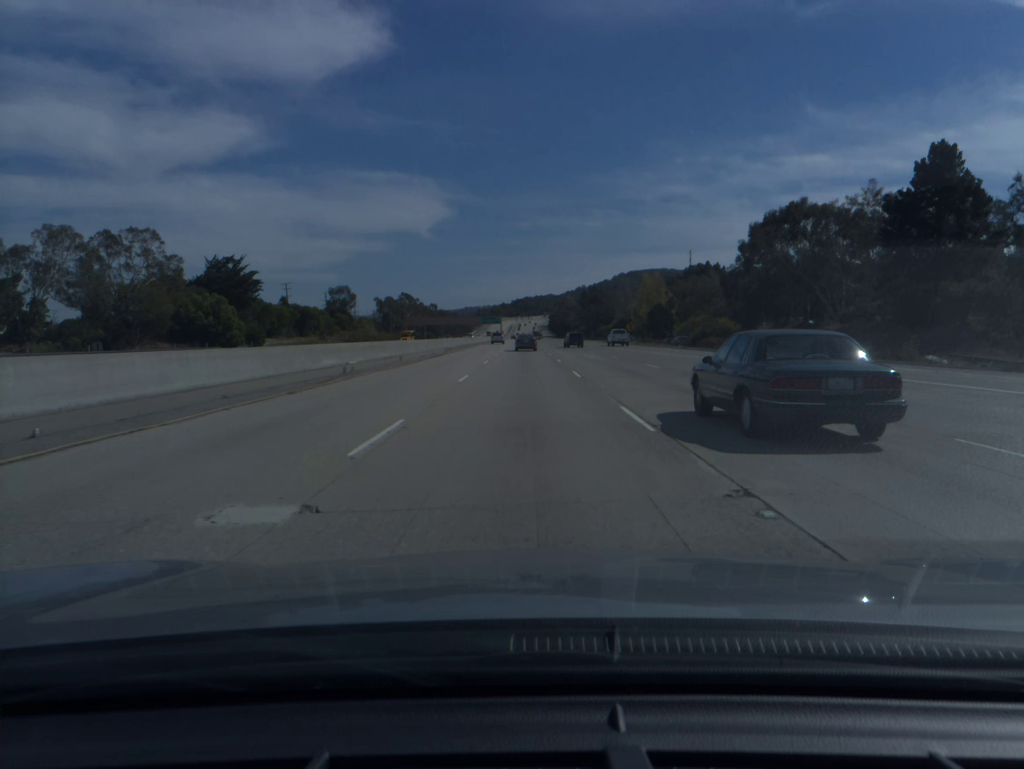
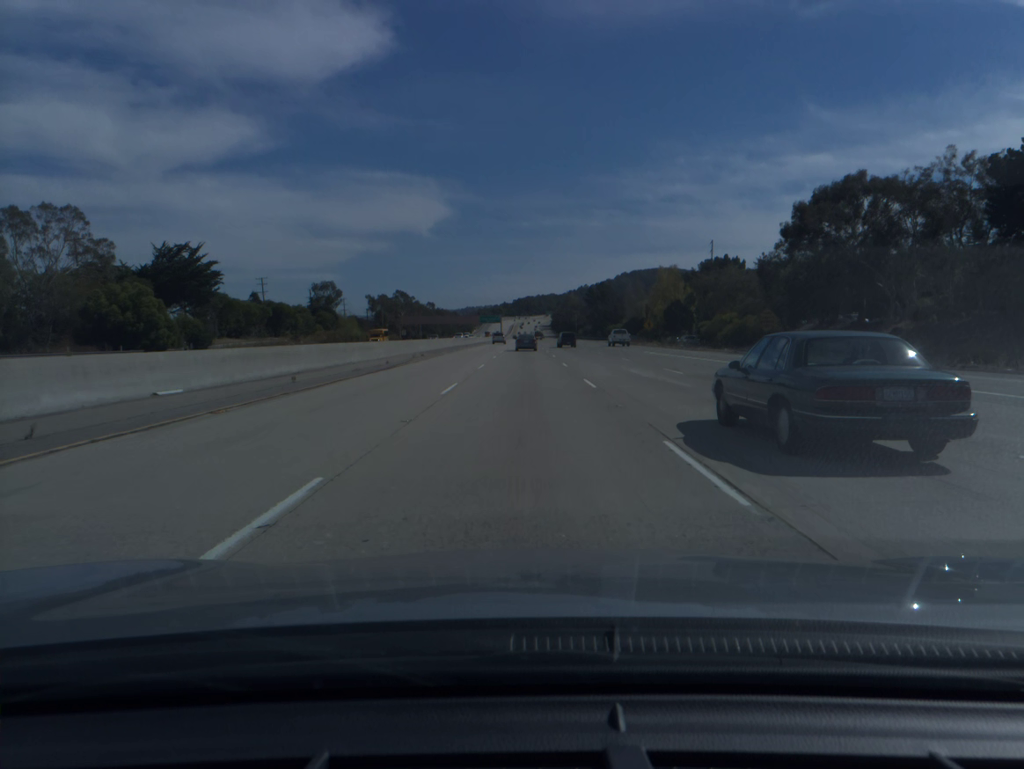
(0.0, +19.4) m; 0°
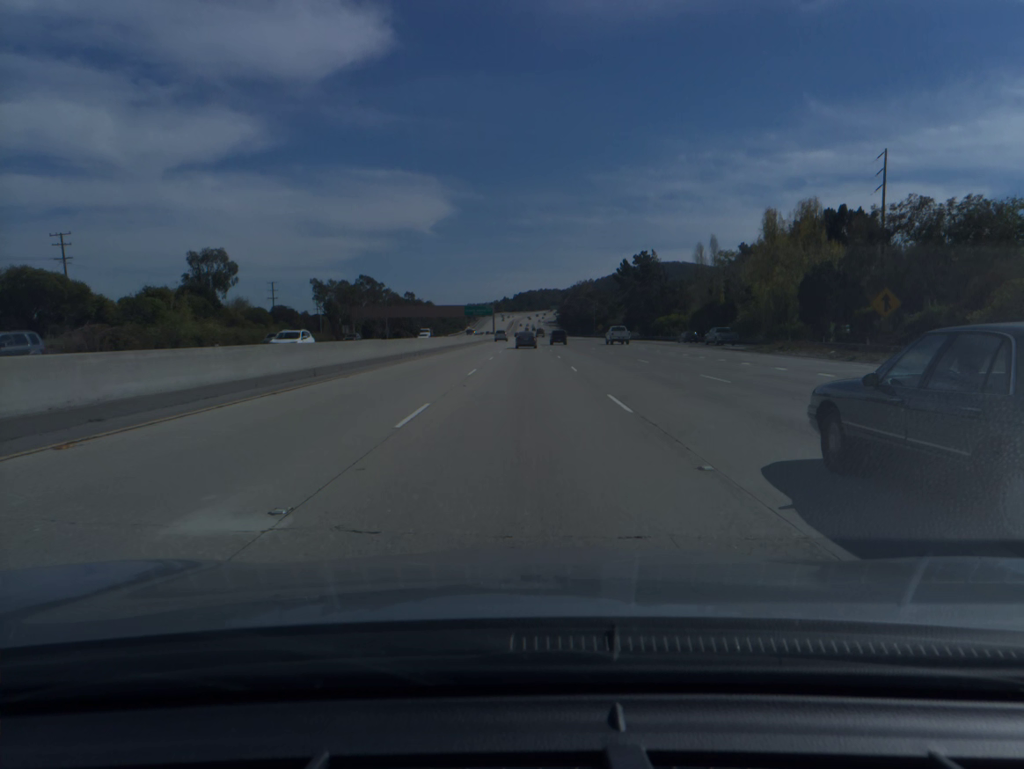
(-0.2, +77.8) m; 0°
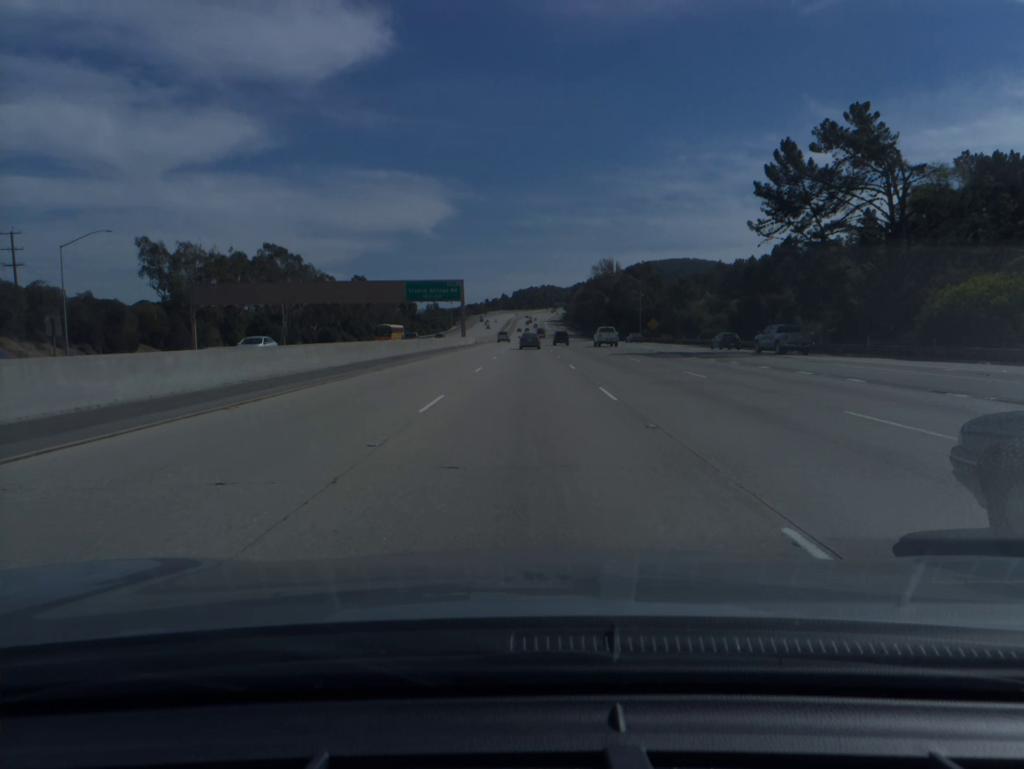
(0.0, +97.2) m; 0°
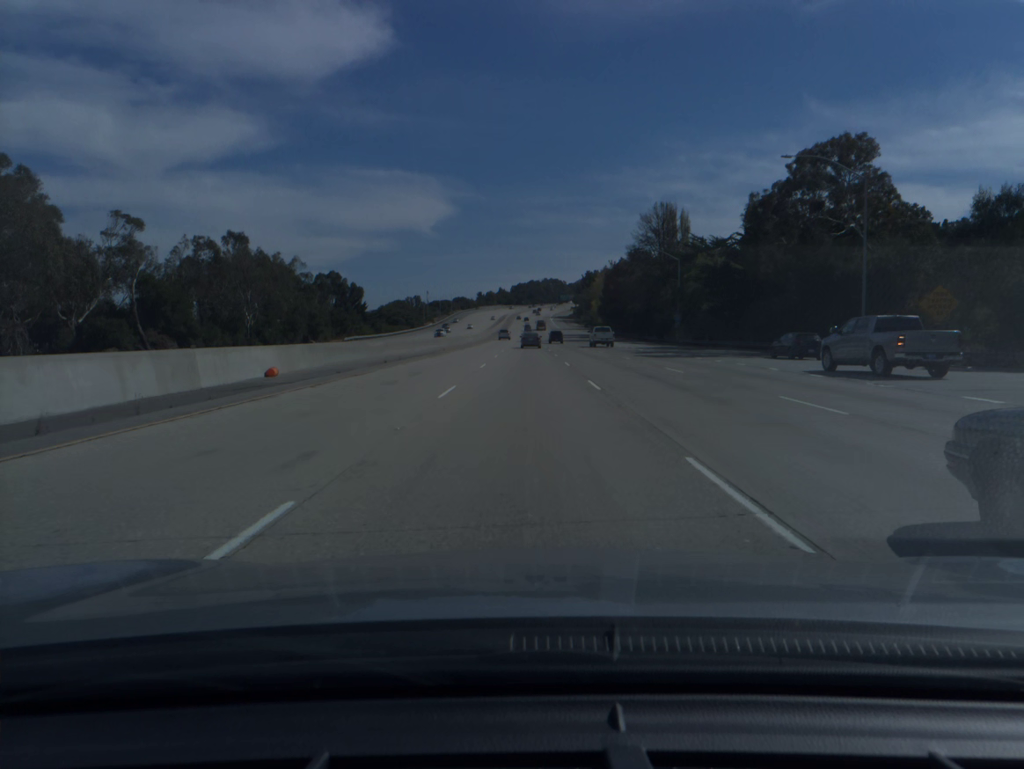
(+0.1, +96.5) m; 0°
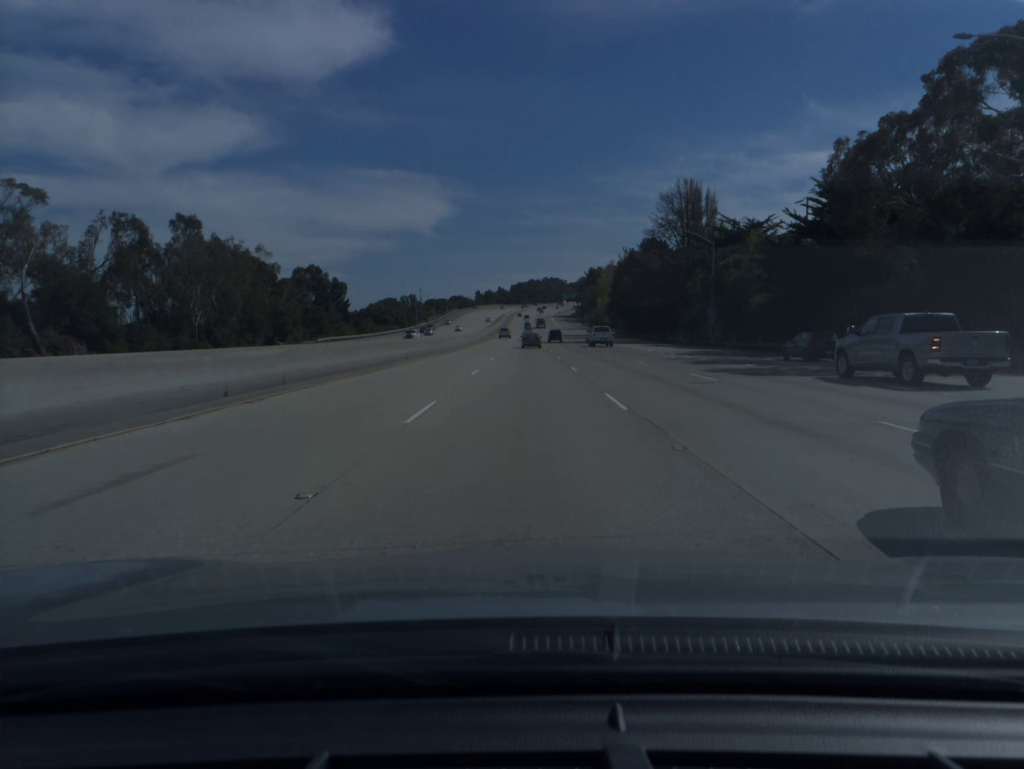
(0.0, +19.3) m; 0°
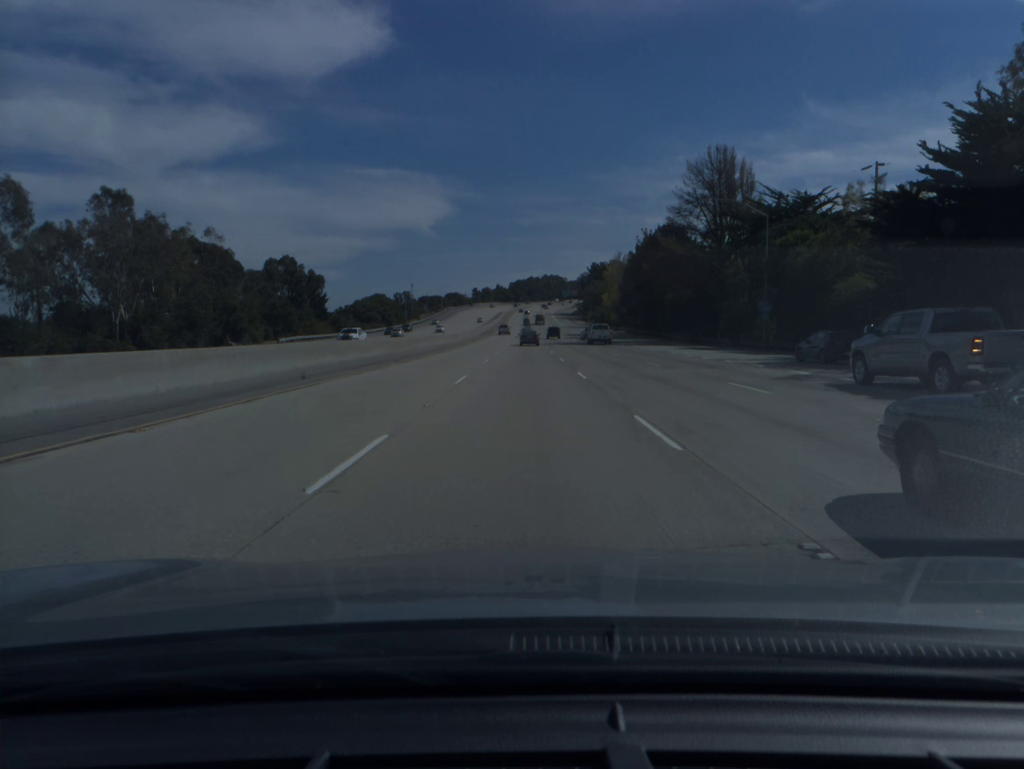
(0.0, +19.3) m; 0°
